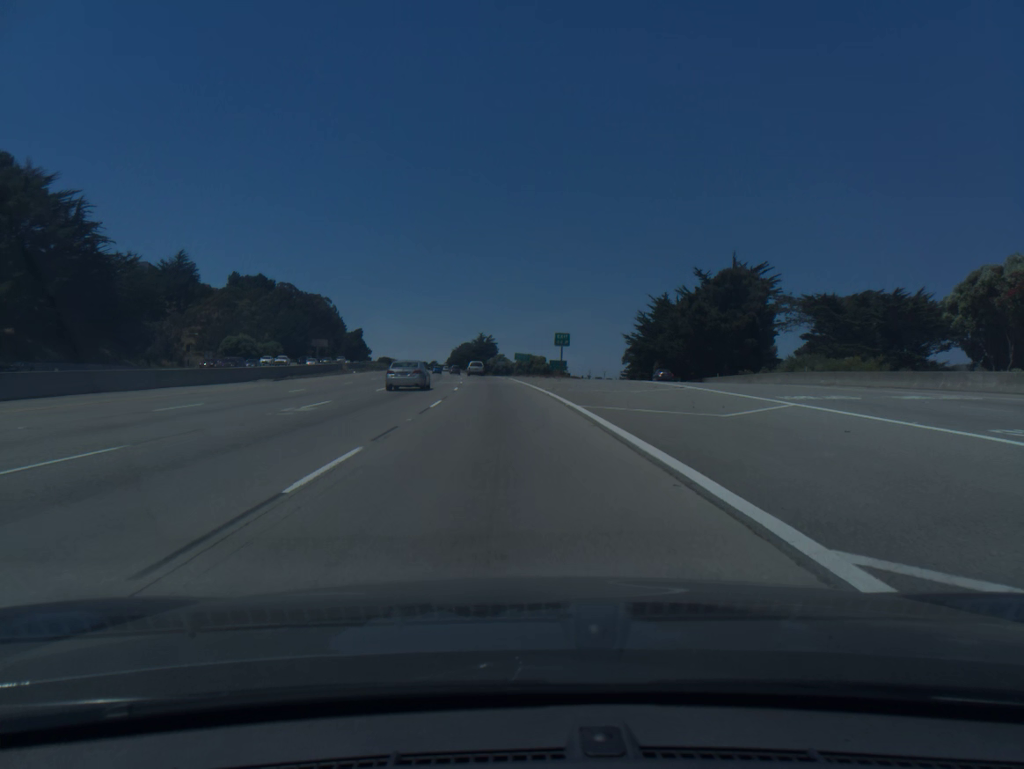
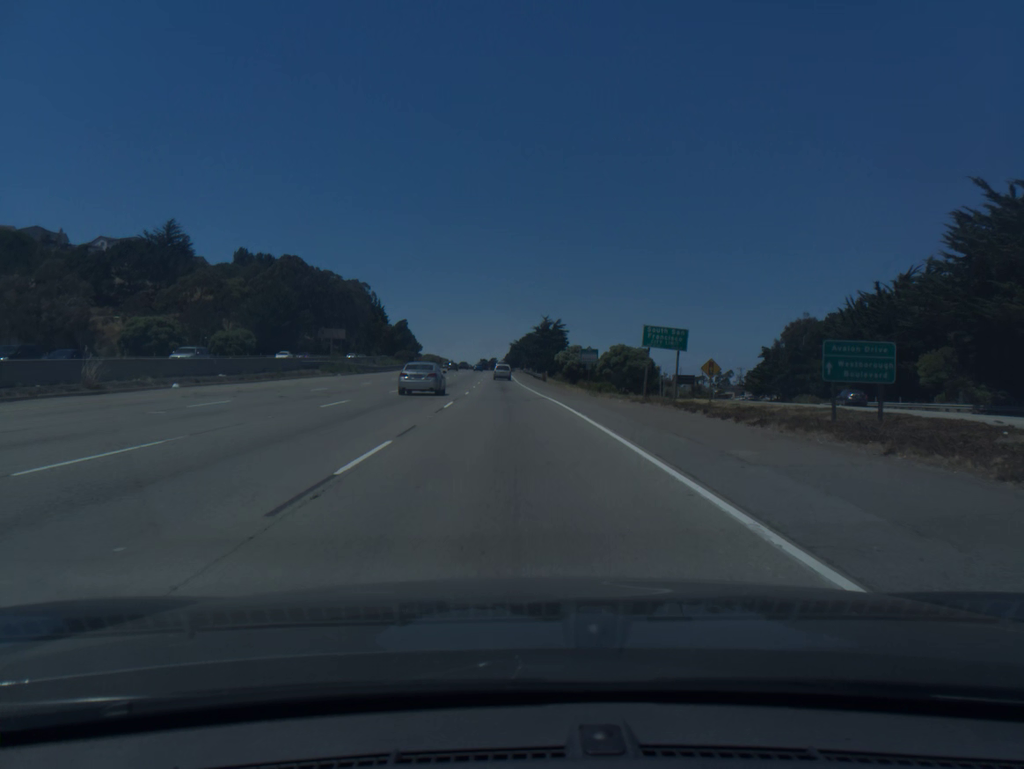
(-3.3, +72.0) m; -5°
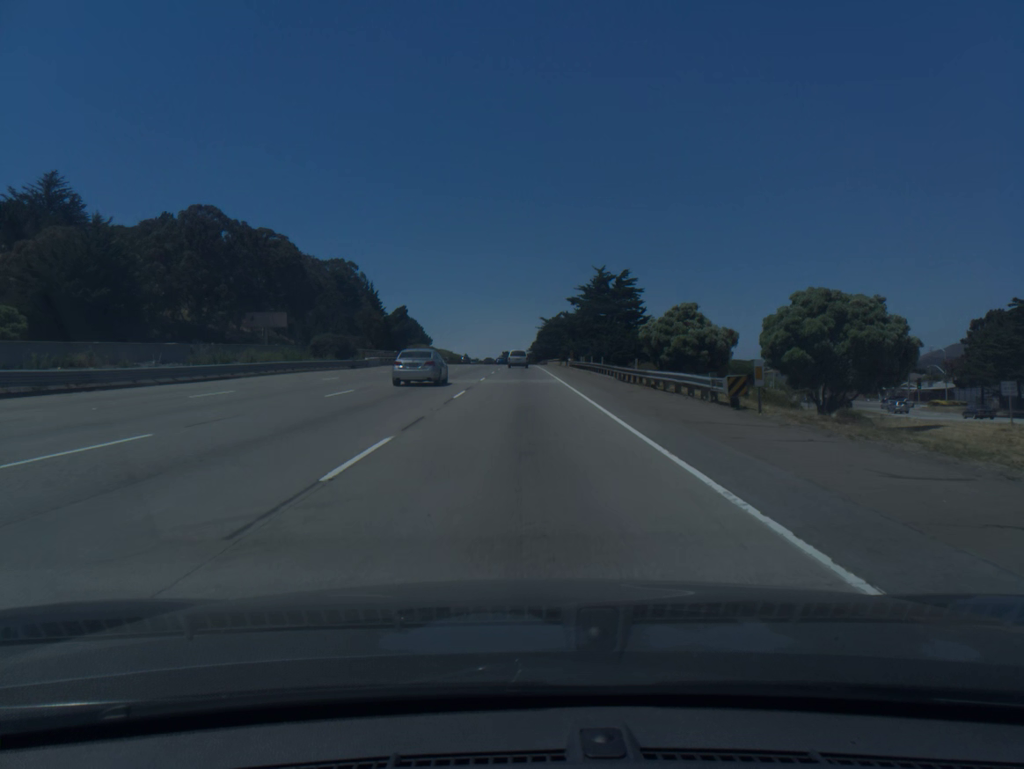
(-1.7, +74.0) m; -2°
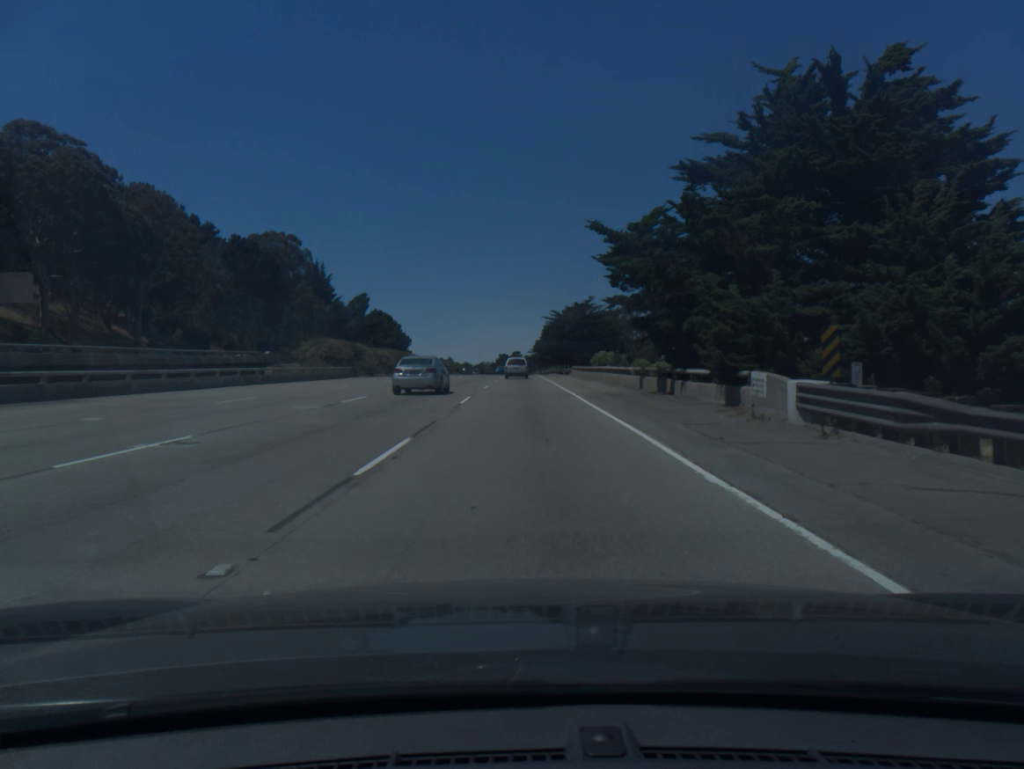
(+0.1, +72.0) m; 0°
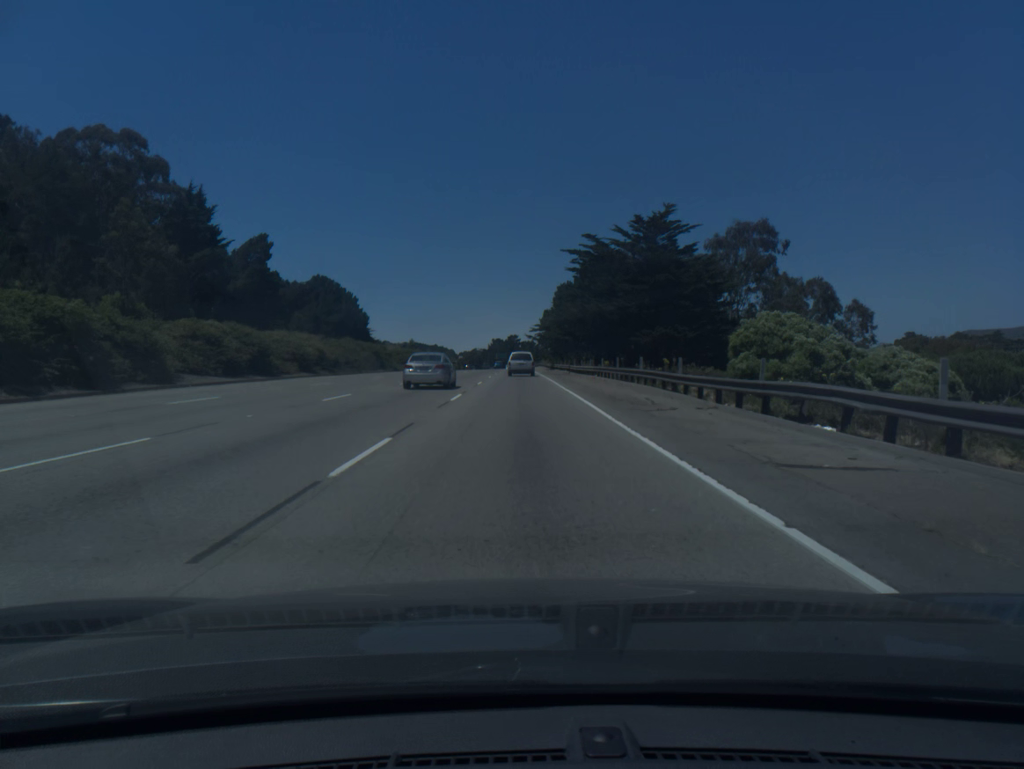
(+0.2, +85.8) m; 0°
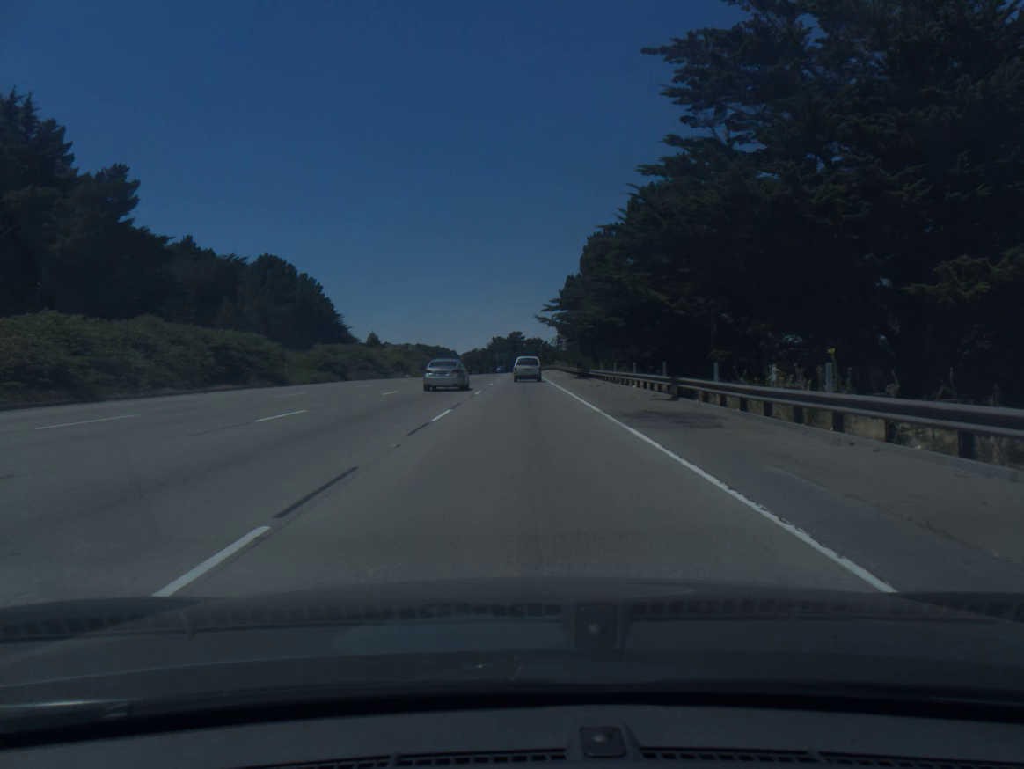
(-0.1, +49.9) m; 0°
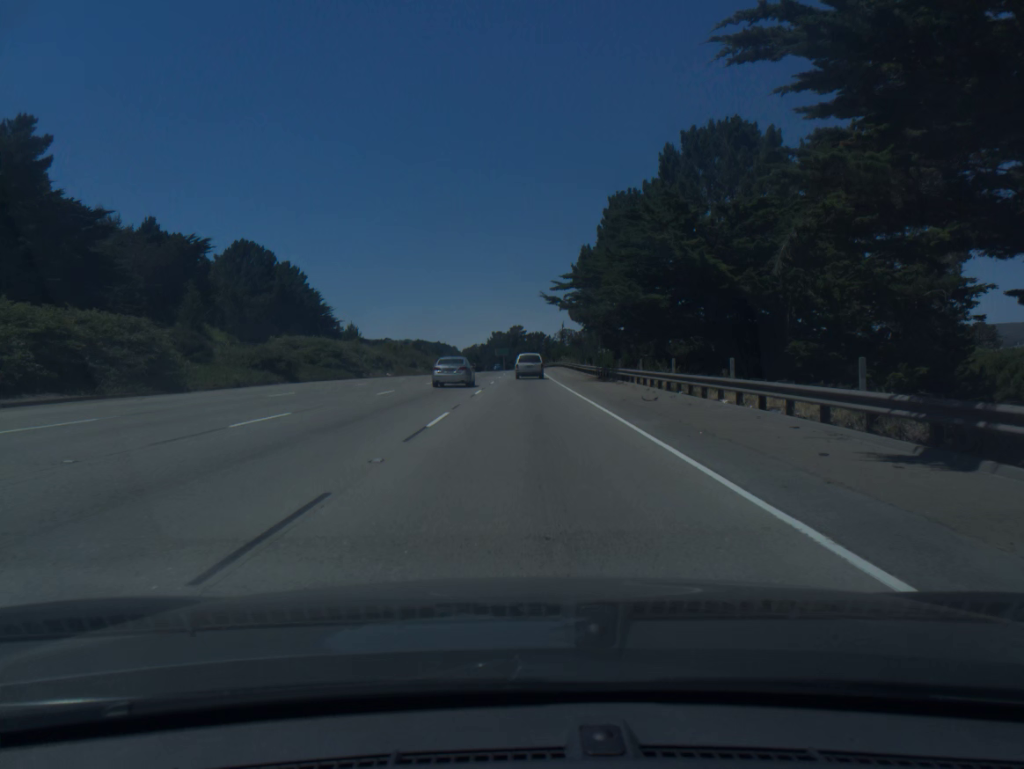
(0.0, +16.4) m; 0°
